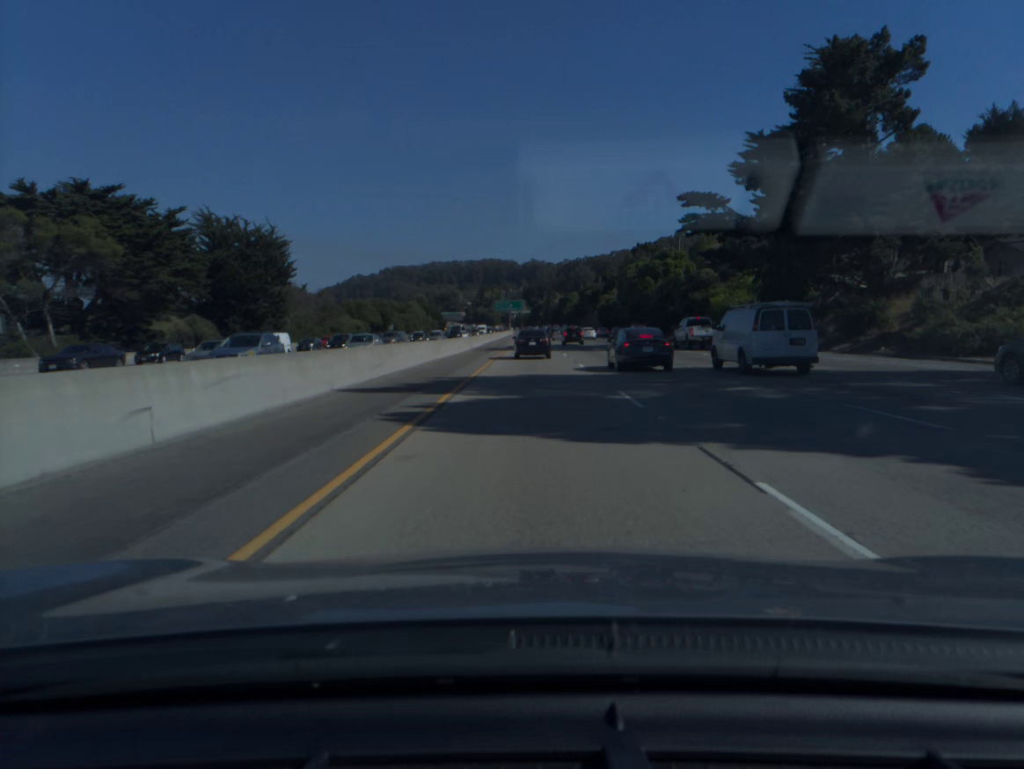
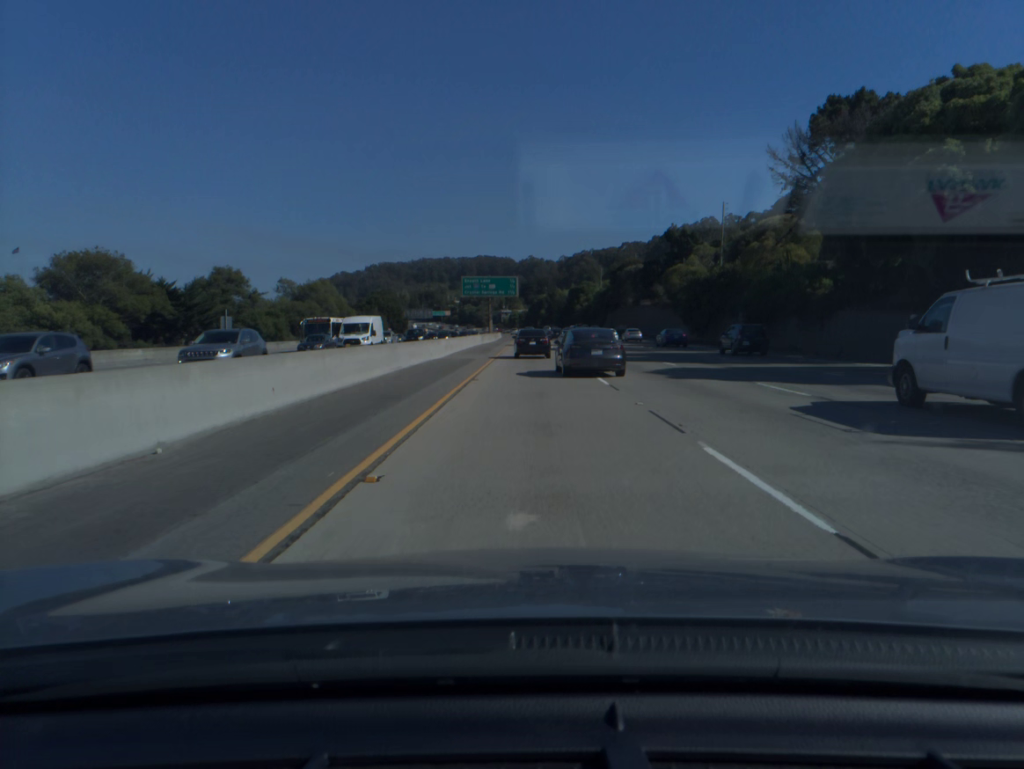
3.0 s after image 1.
(+0.4, +94.2) m; 0°
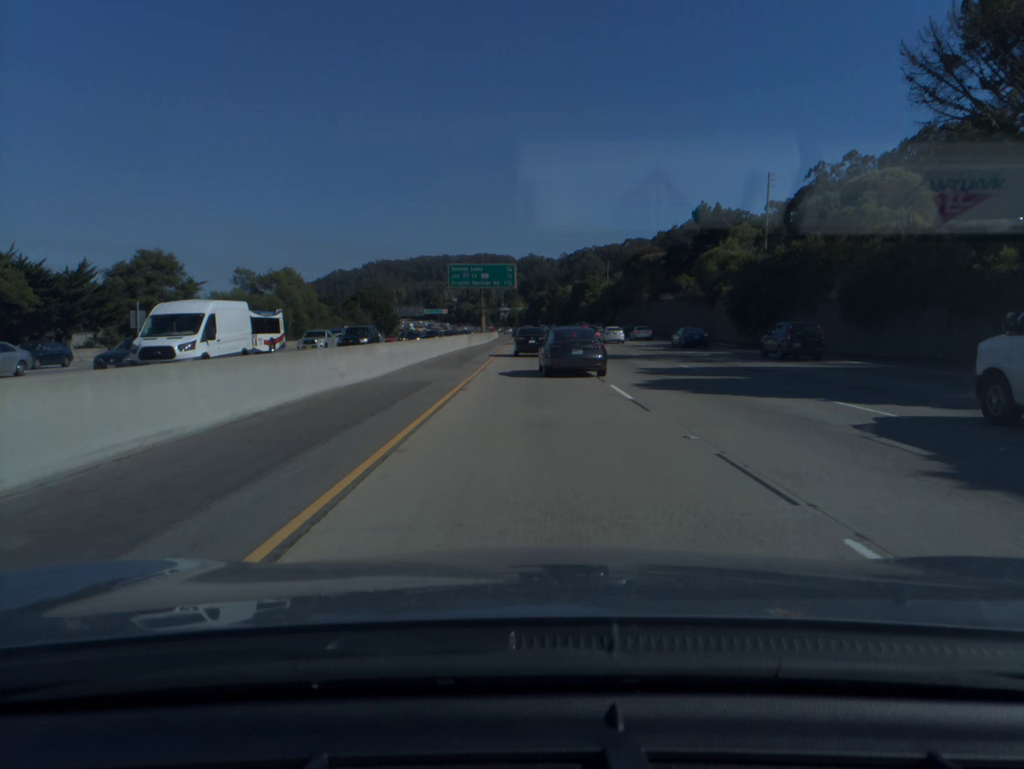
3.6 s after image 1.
(0.0, +18.6) m; 0°
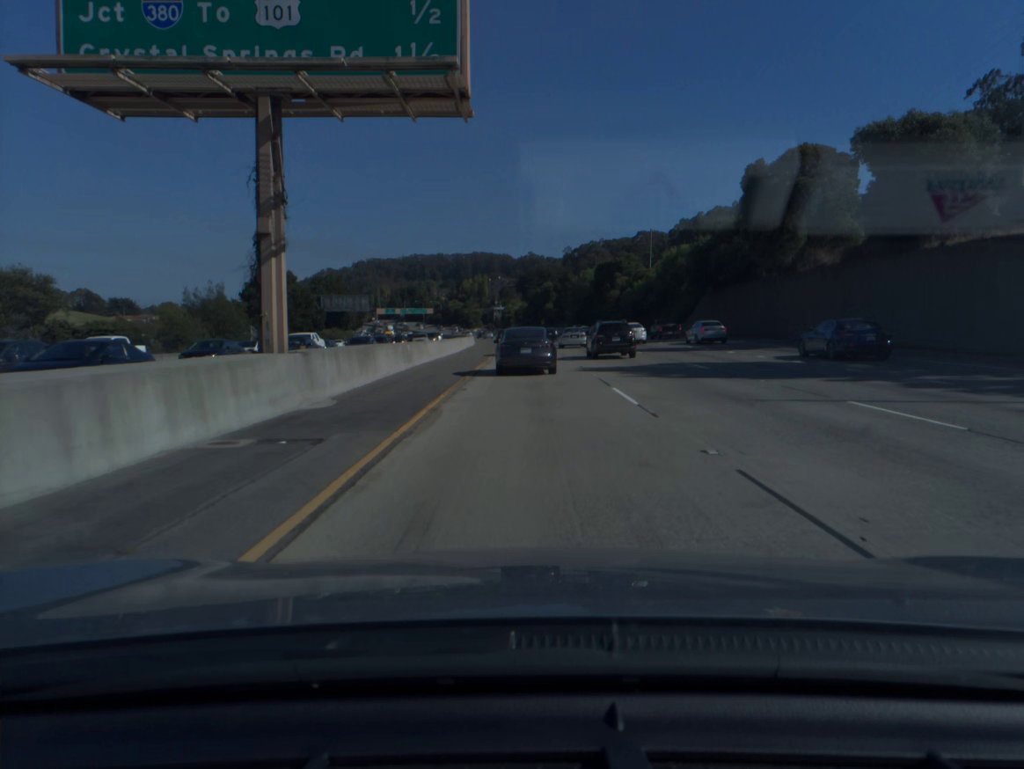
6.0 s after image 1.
(+0.1, +73.0) m; 0°
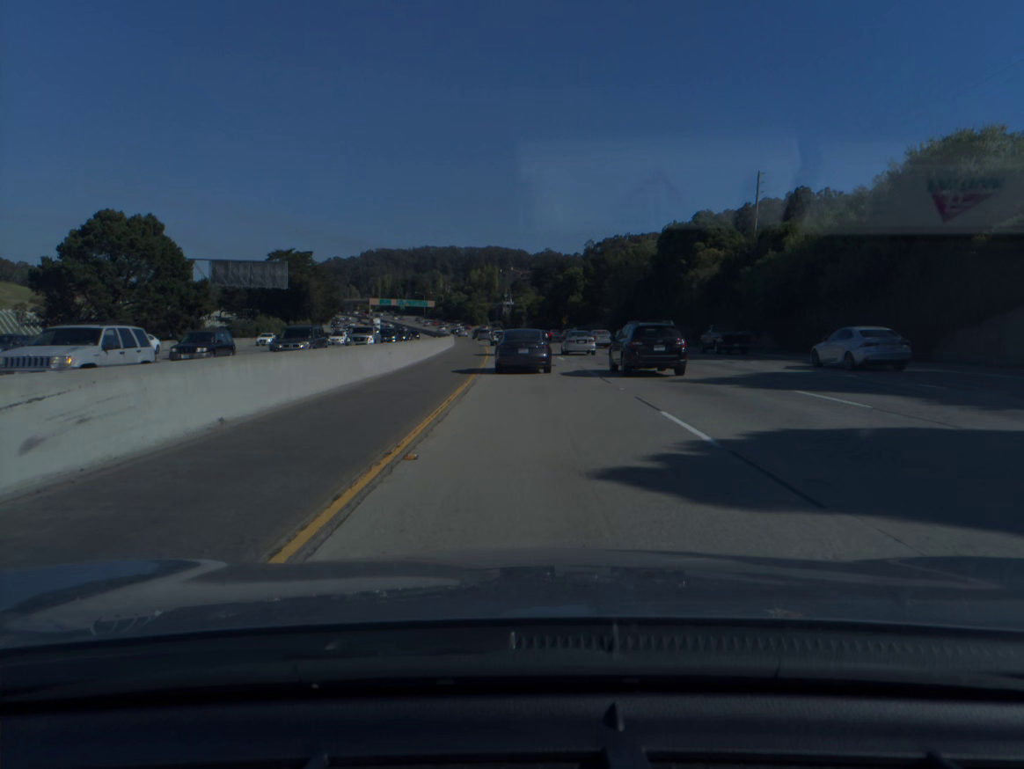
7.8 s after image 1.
(-0.4, +53.4) m; -1°
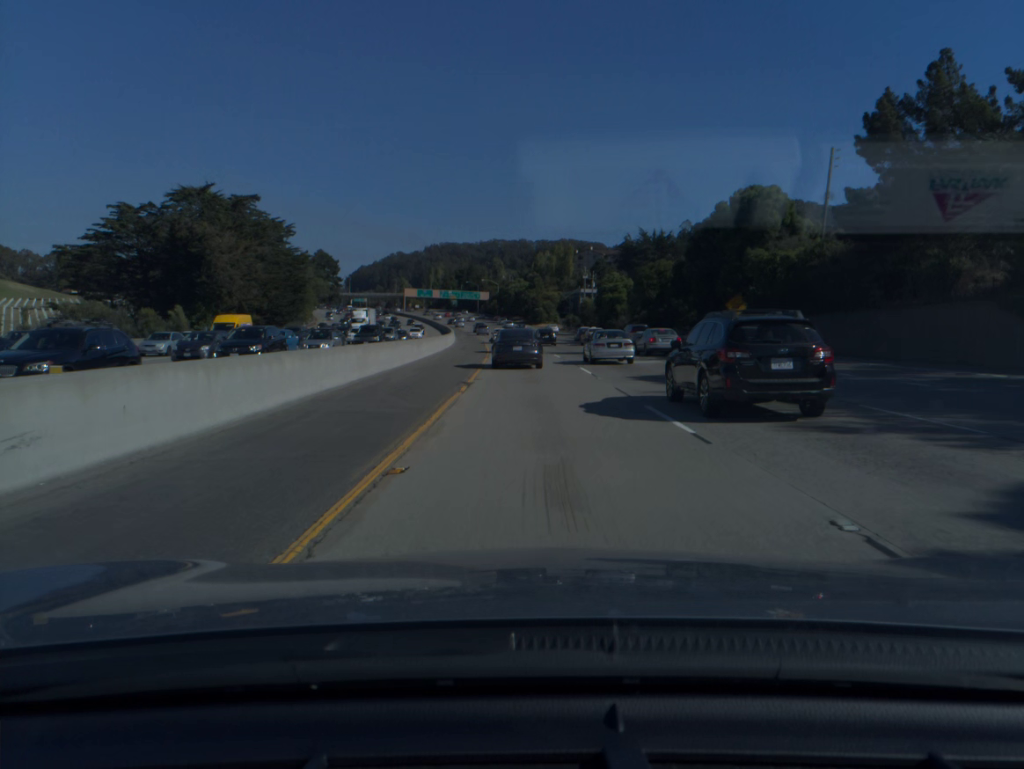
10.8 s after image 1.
(-3.2, +88.4) m; -5°
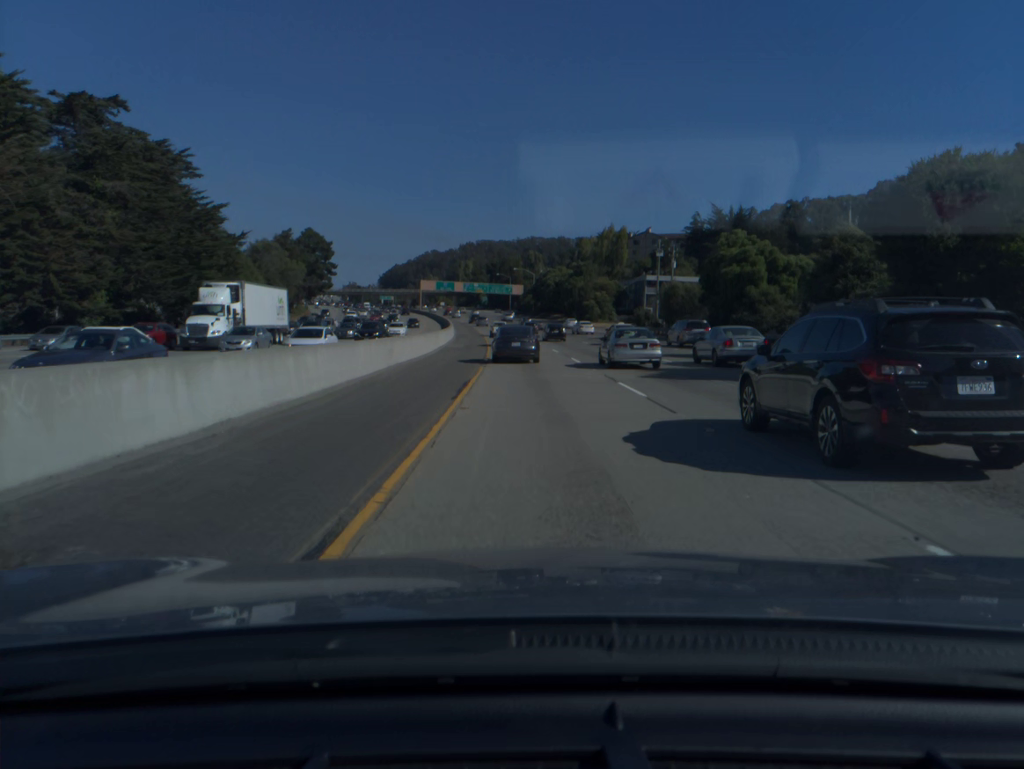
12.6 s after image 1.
(-1.3, +52.5) m; -3°
